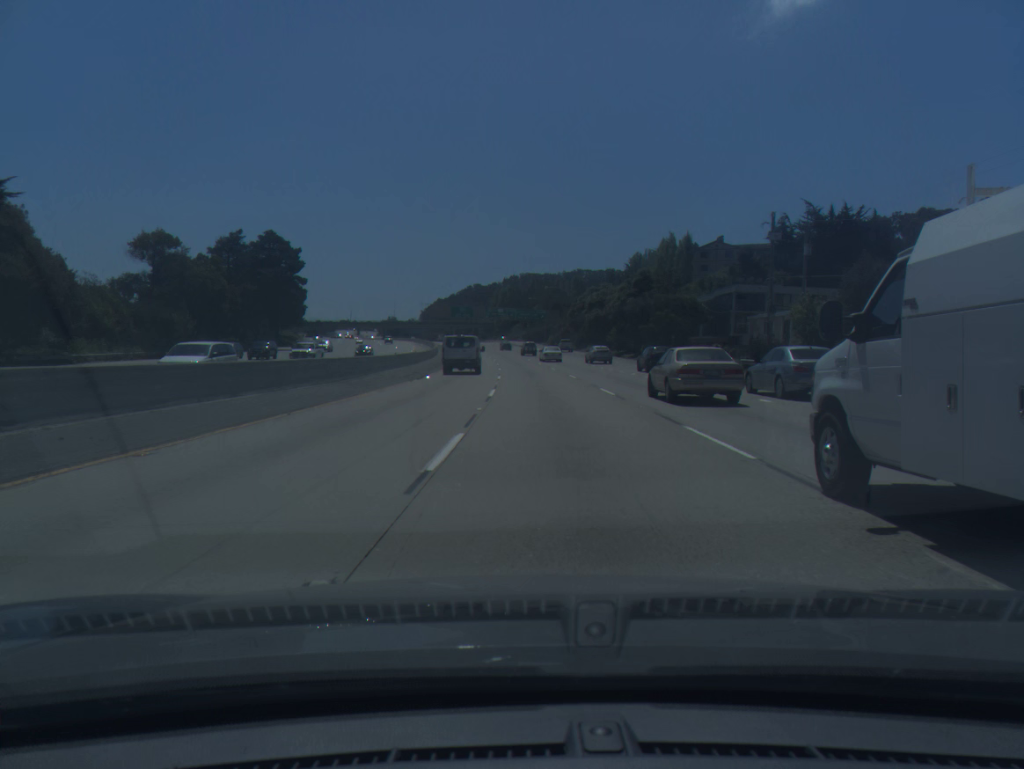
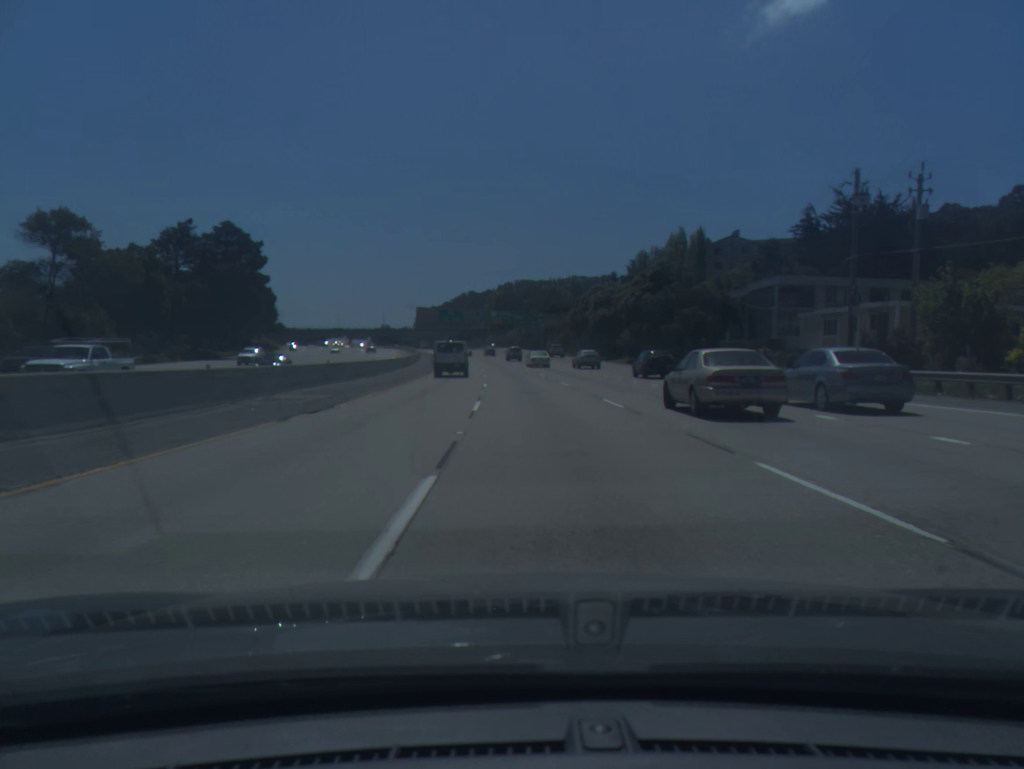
(+0.1, +18.1) m; 0°
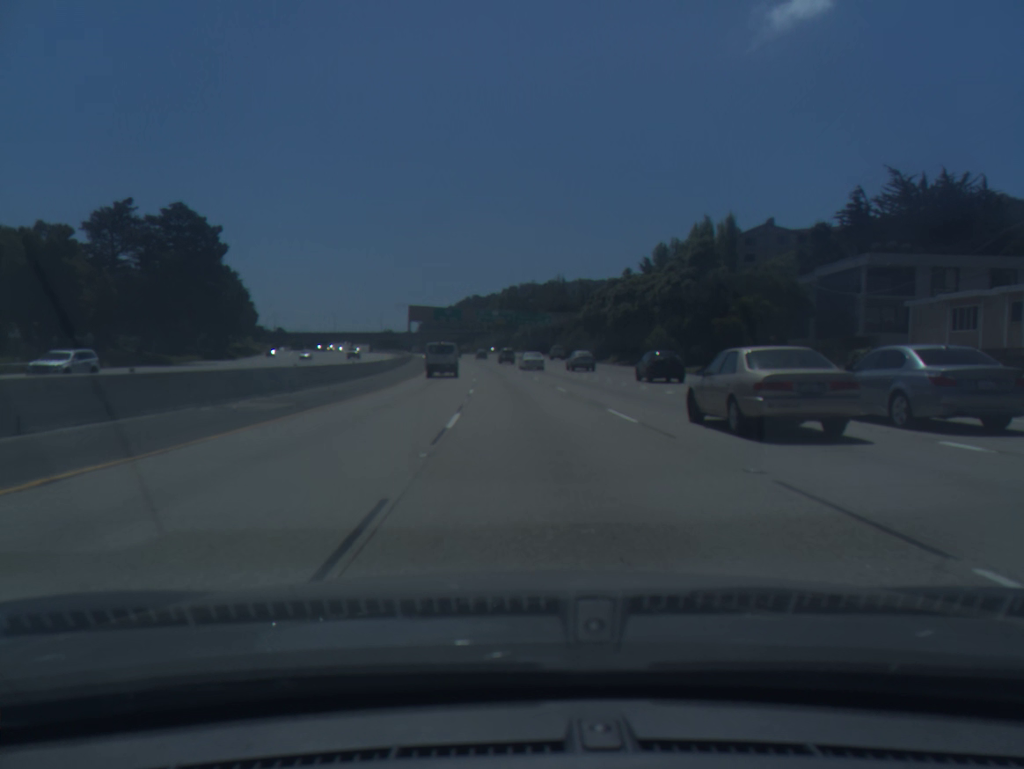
(0.0, +18.6) m; 0°
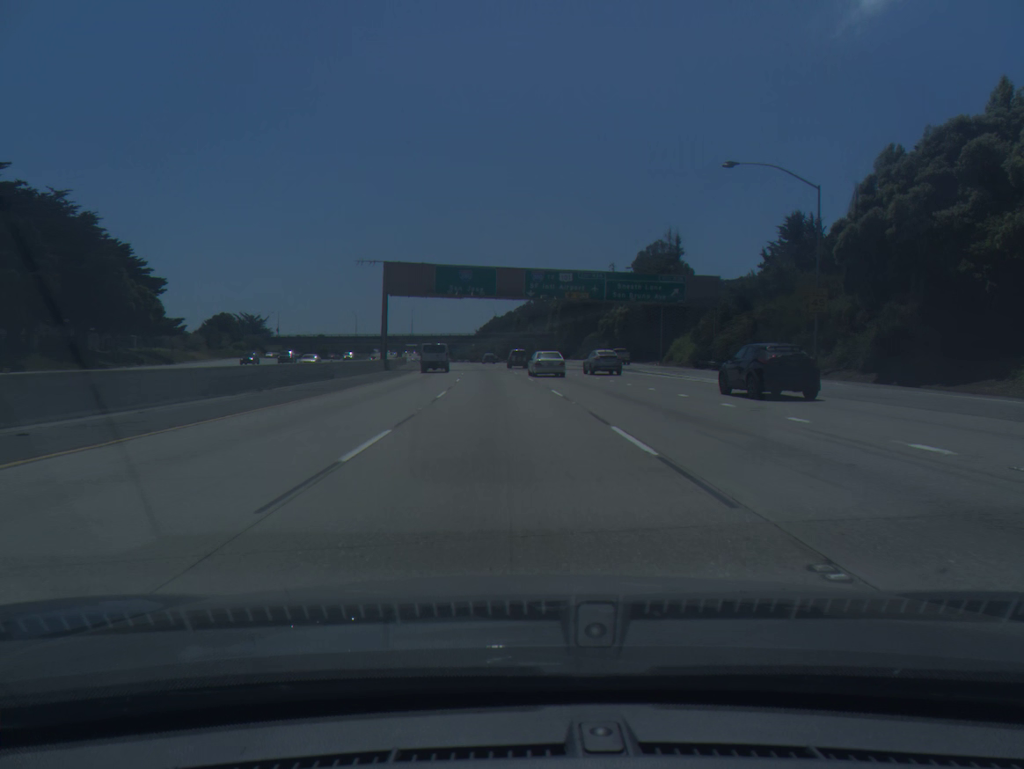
(-2.9, +76.7) m; -4°
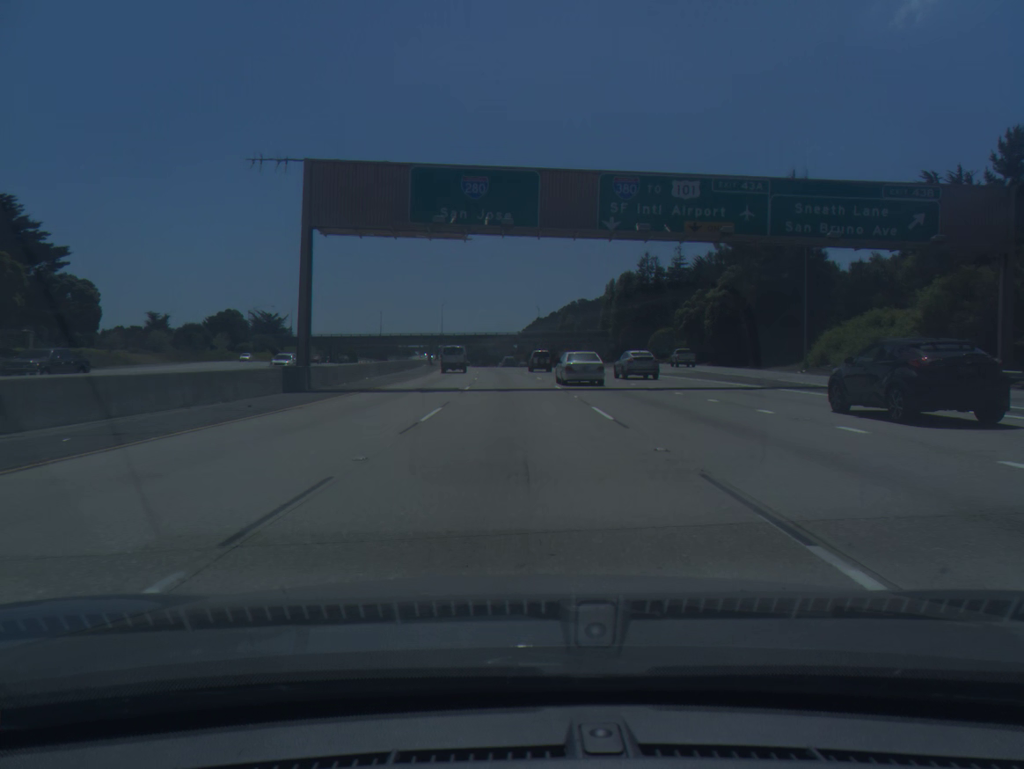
(-1.0, +37.4) m; -3°
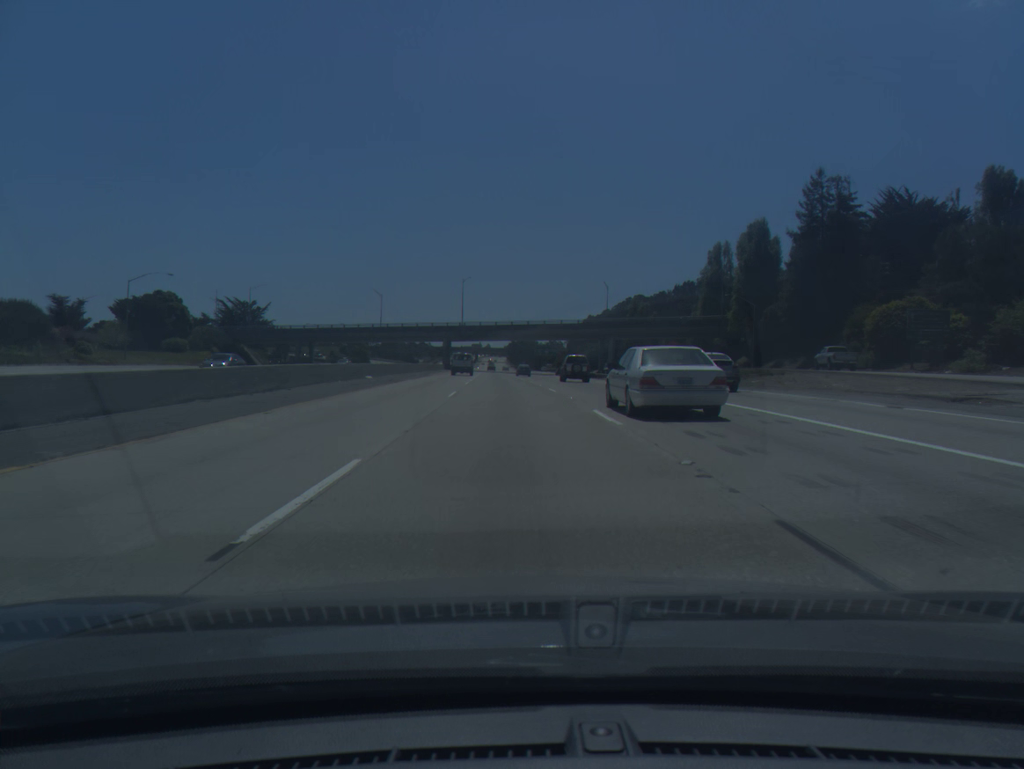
(-2.1, +73.2) m; -3°
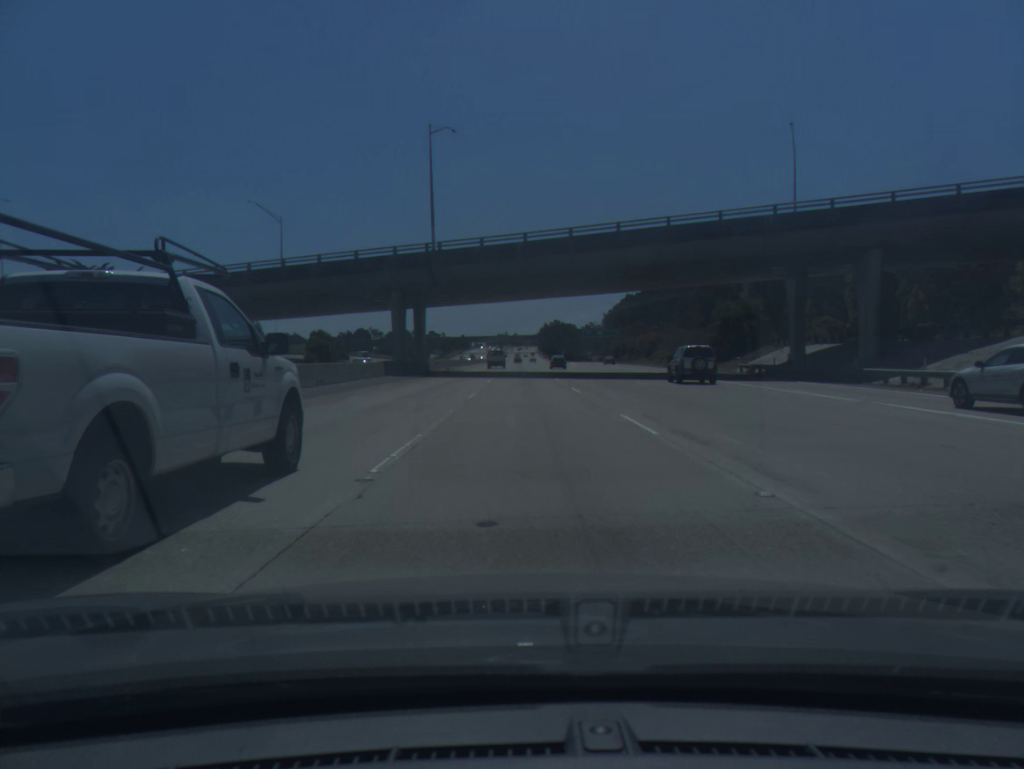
(-3.0, +91.2) m; -2°
